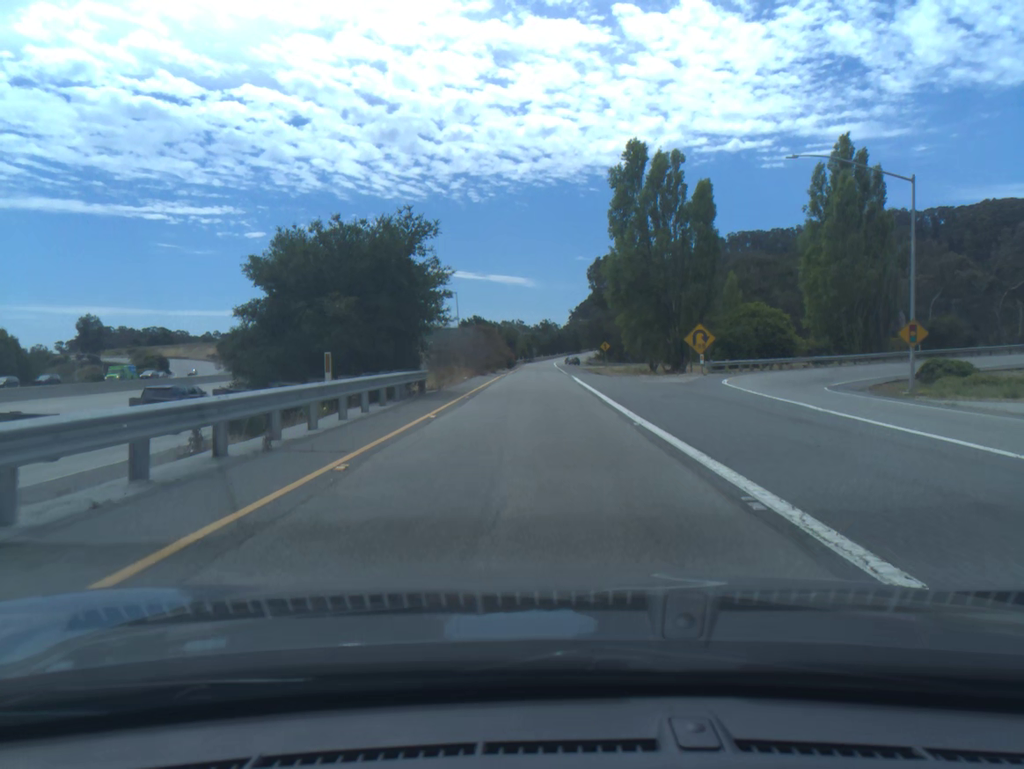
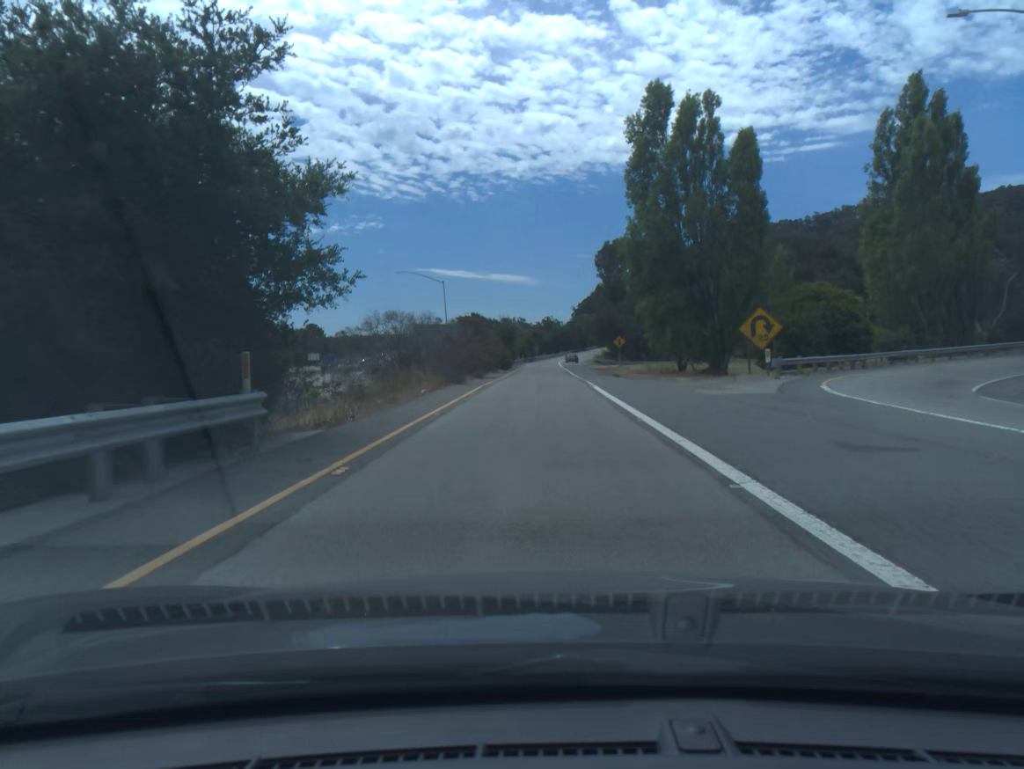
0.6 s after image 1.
(0.0, +14.1) m; 0°
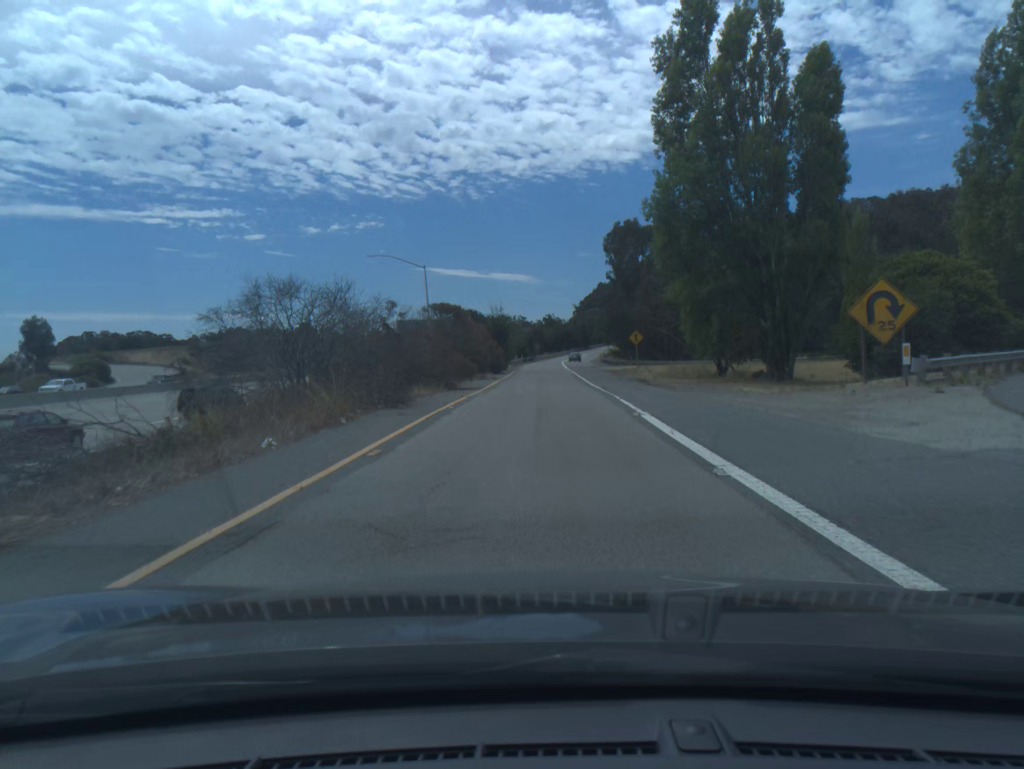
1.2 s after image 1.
(0.0, +14.1) m; 0°
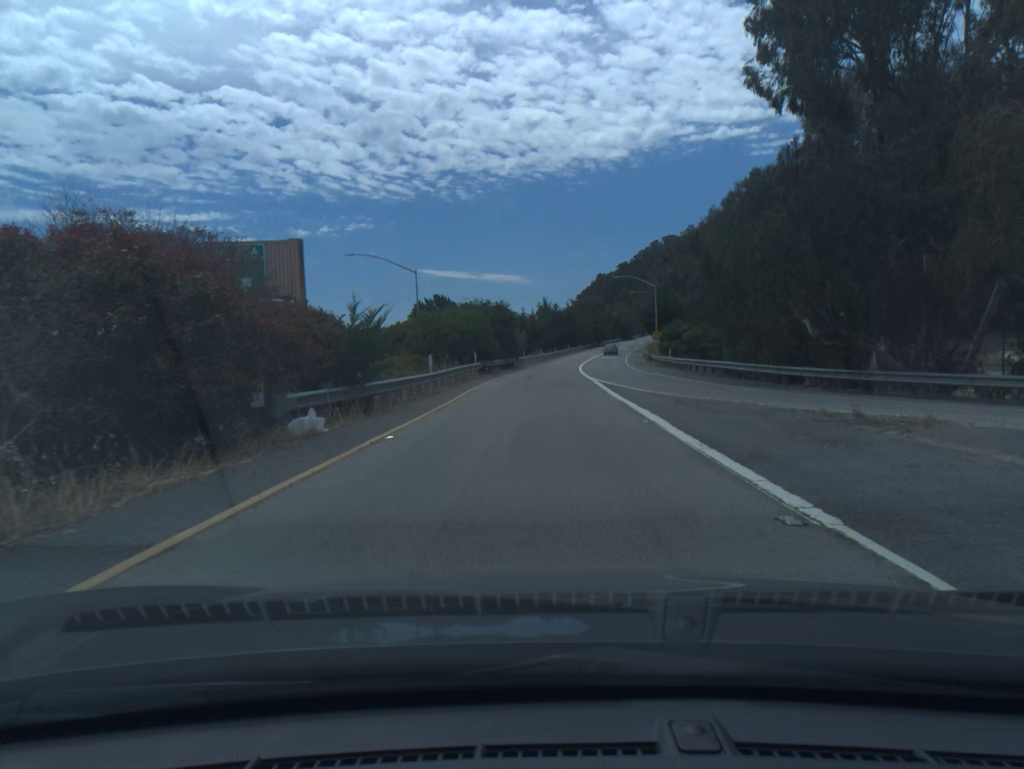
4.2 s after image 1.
(+0.2, +68.3) m; 0°
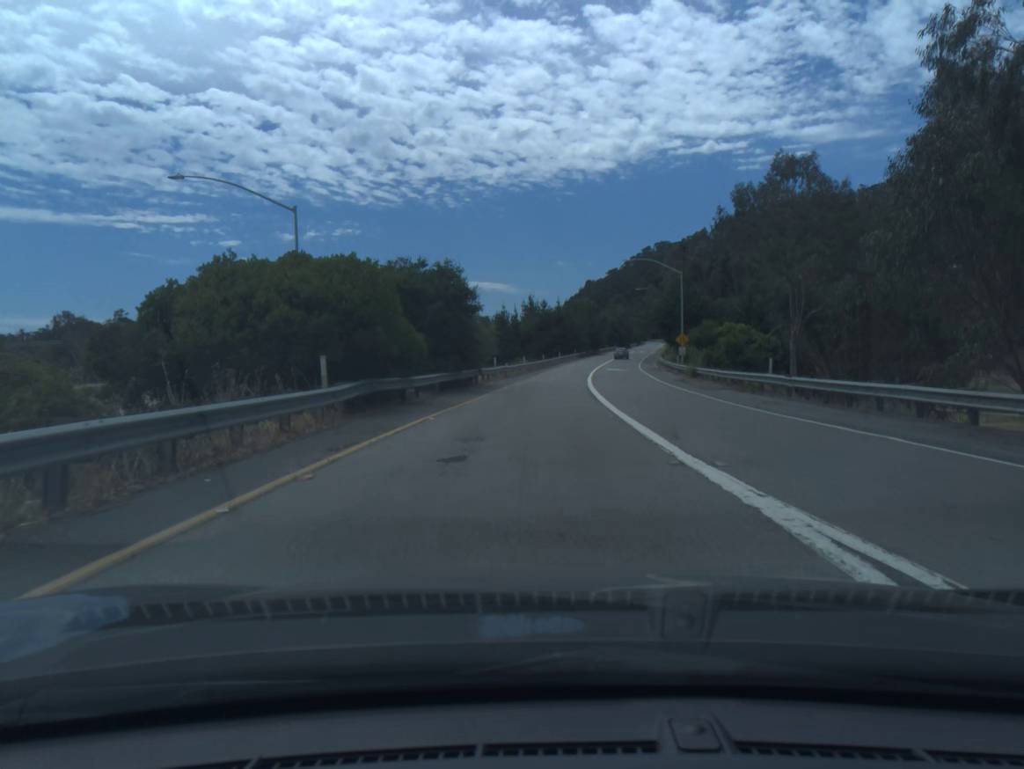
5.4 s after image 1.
(+0.1, +26.4) m; +1°
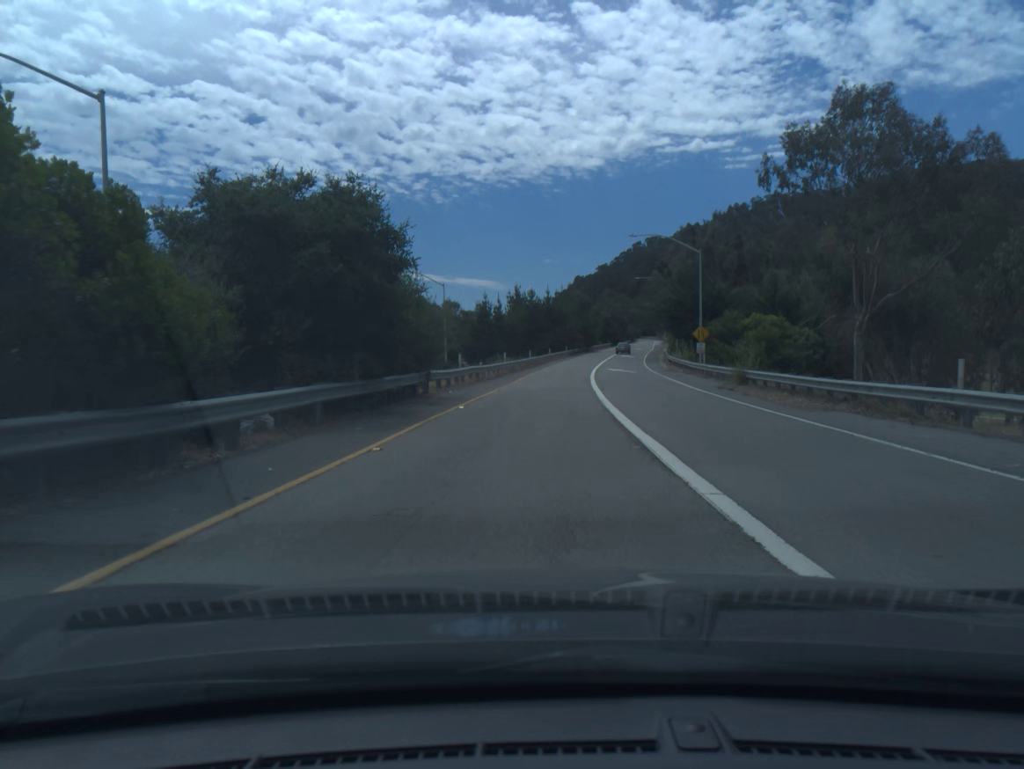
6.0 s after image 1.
(+0.1, +13.2) m; +1°
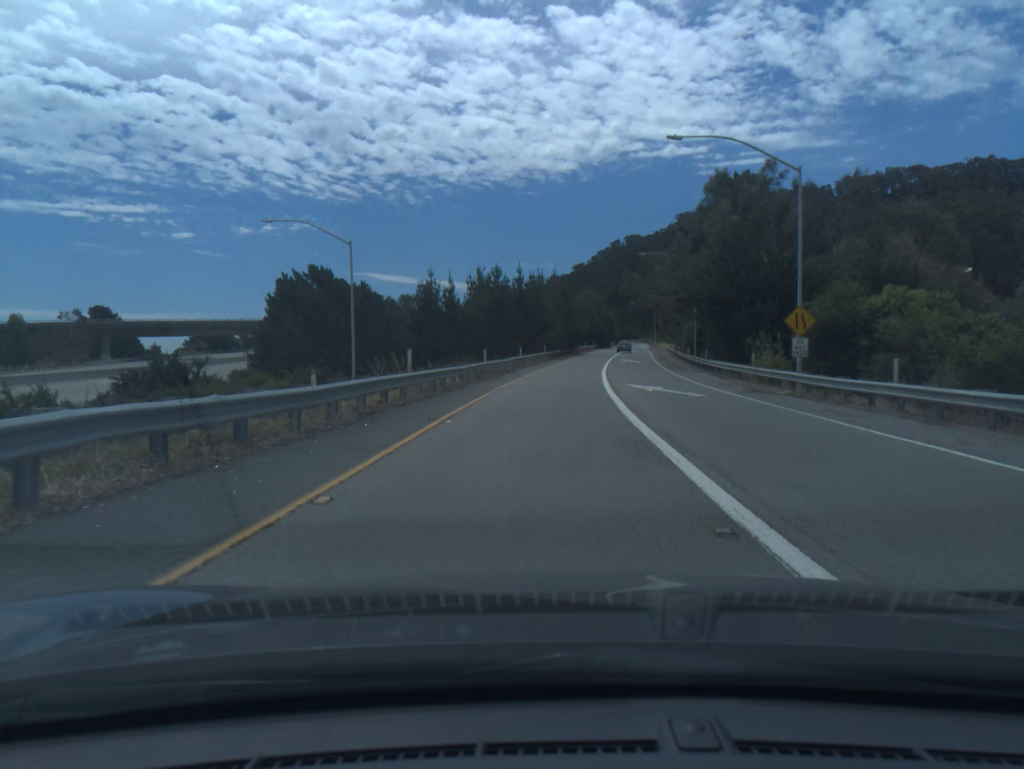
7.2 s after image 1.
(+0.5, +26.8) m; +2°
